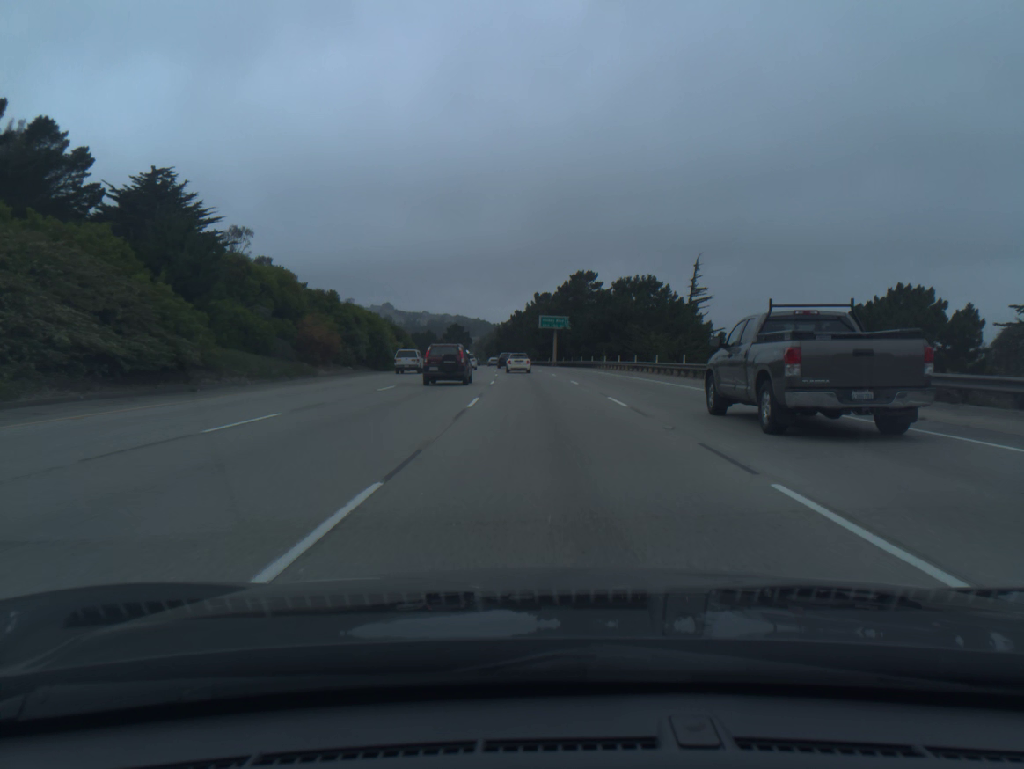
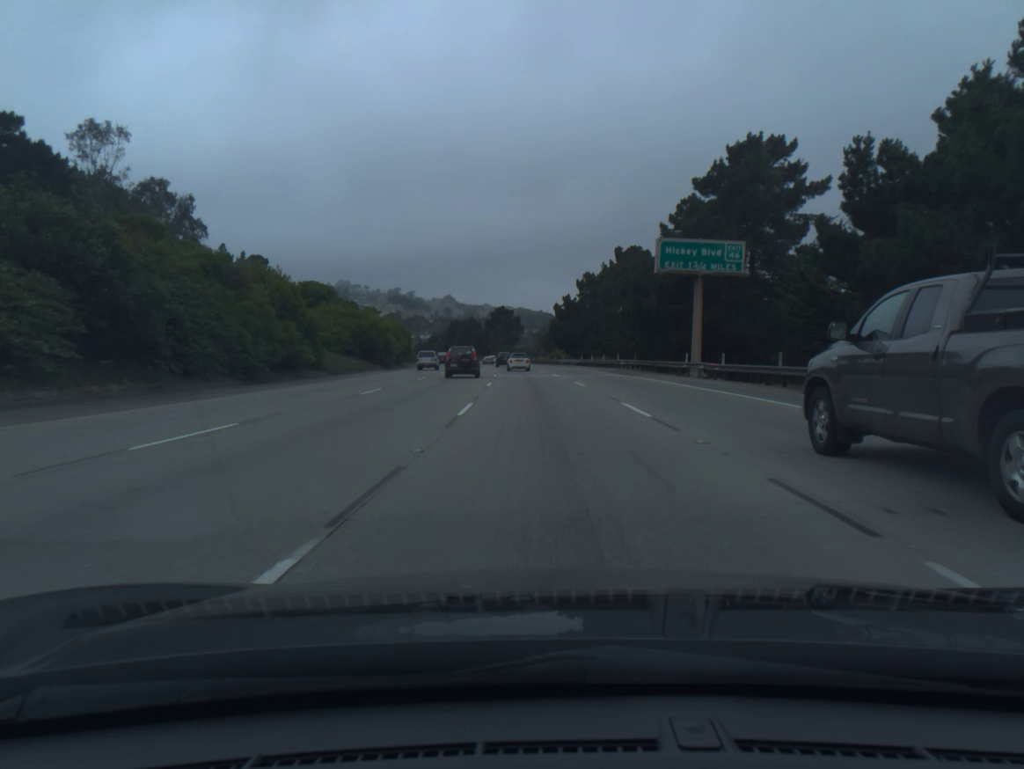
(-3.0, +75.8) m; -5°
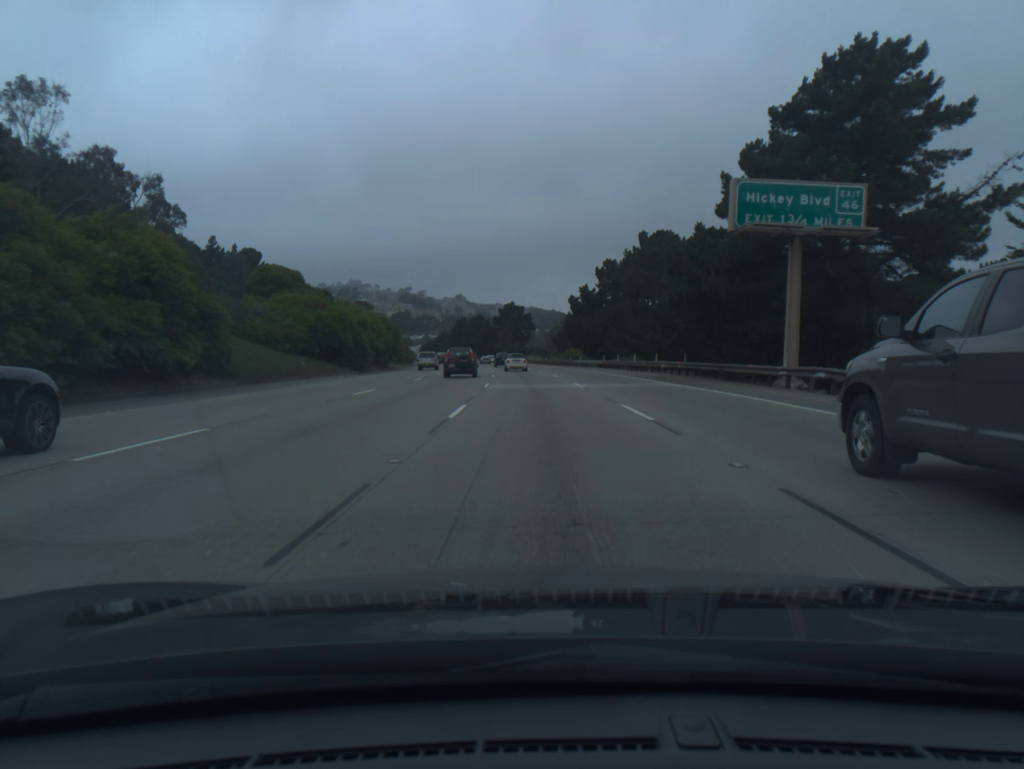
(-0.1, +15.5) m; -1°
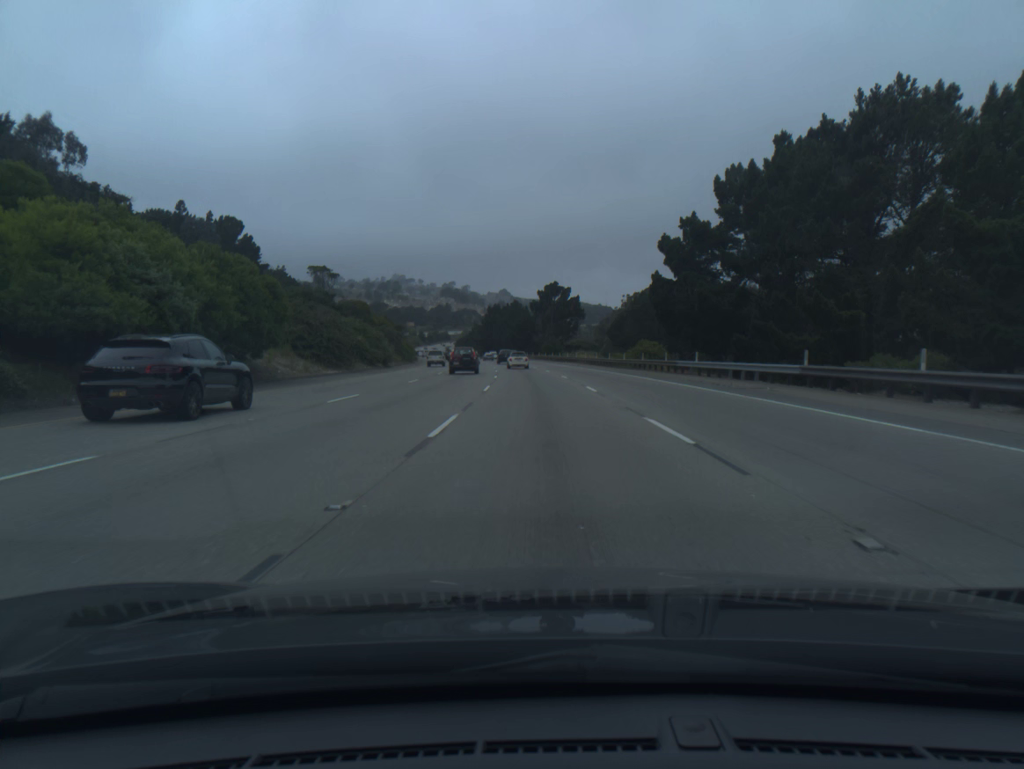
(-1.2, +47.2) m; -3°
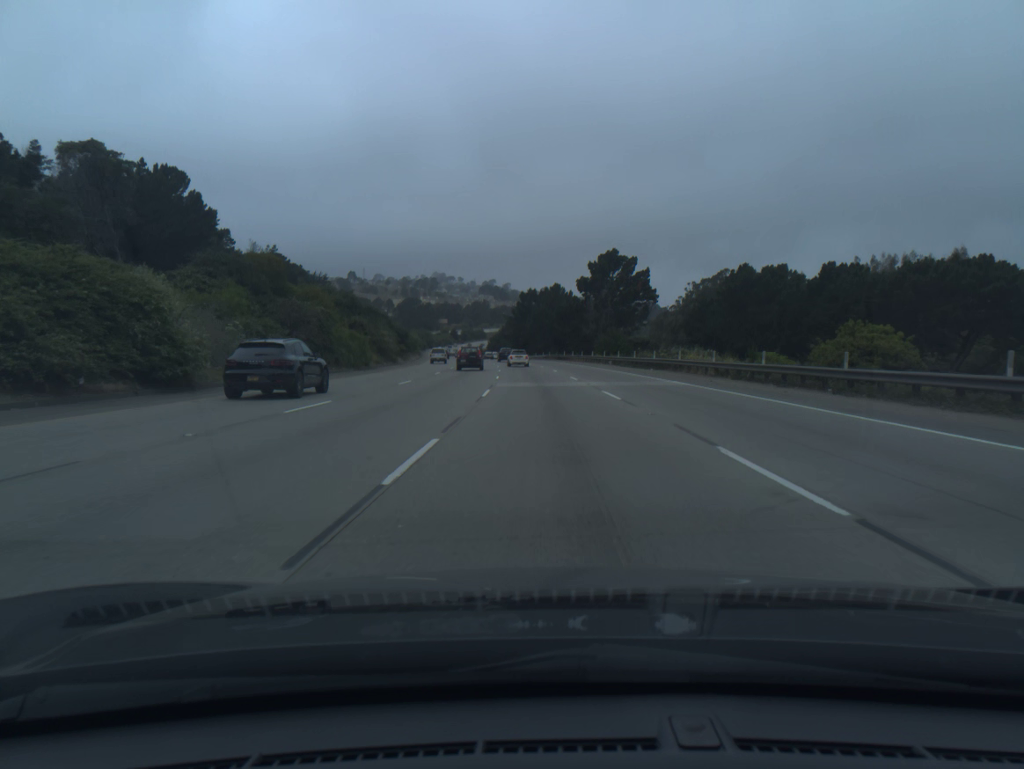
(-1.3, +48.2) m; -3°
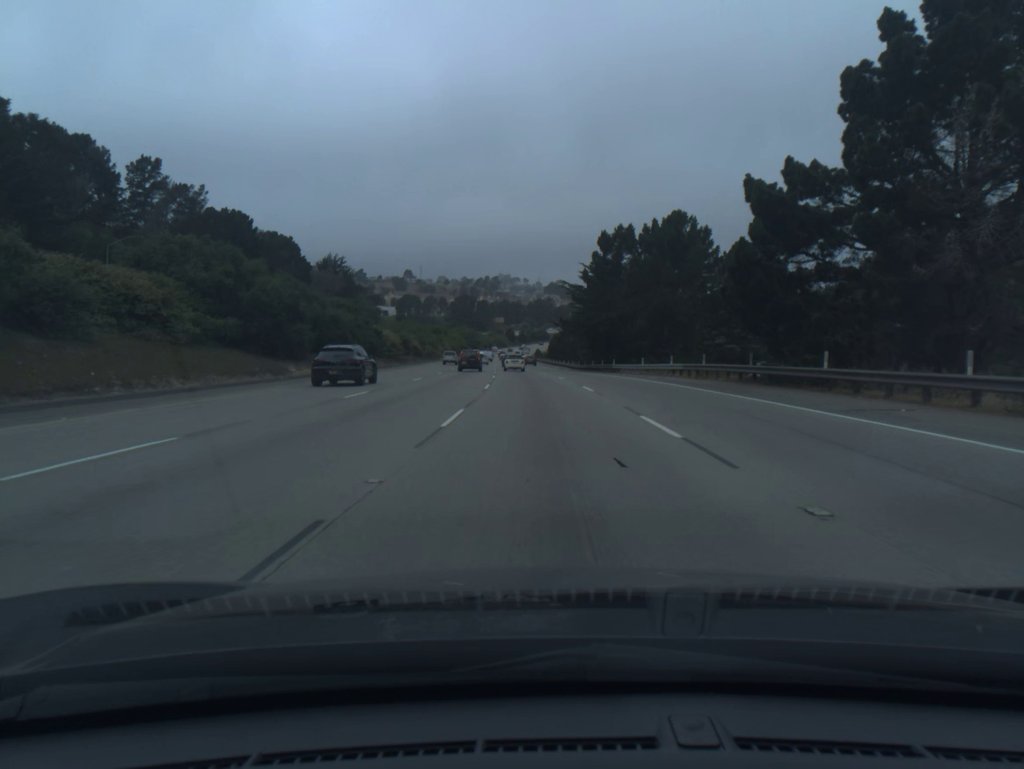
(-3.3, +81.9) m; -5°
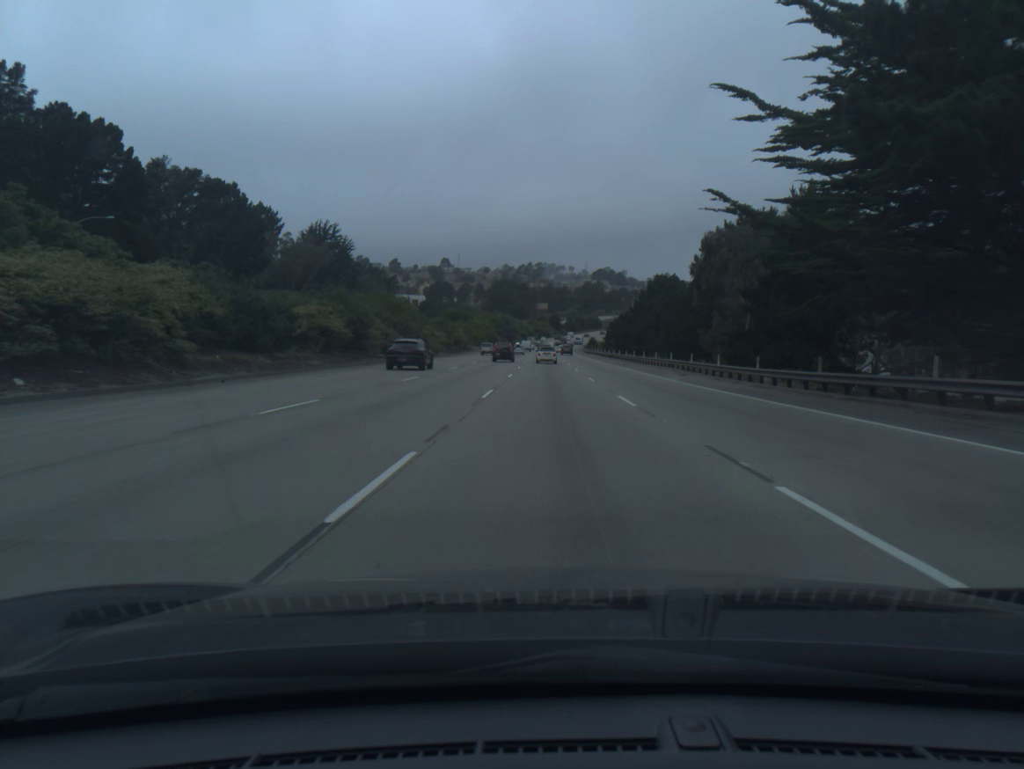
(-2.4, +66.1) m; -3°
